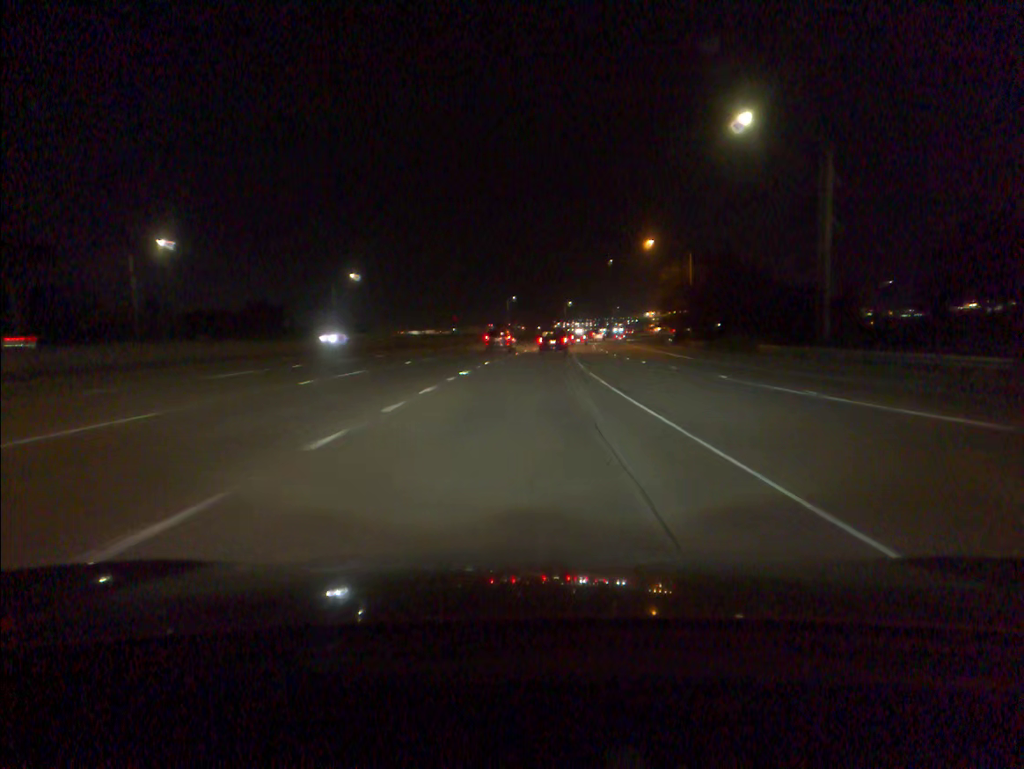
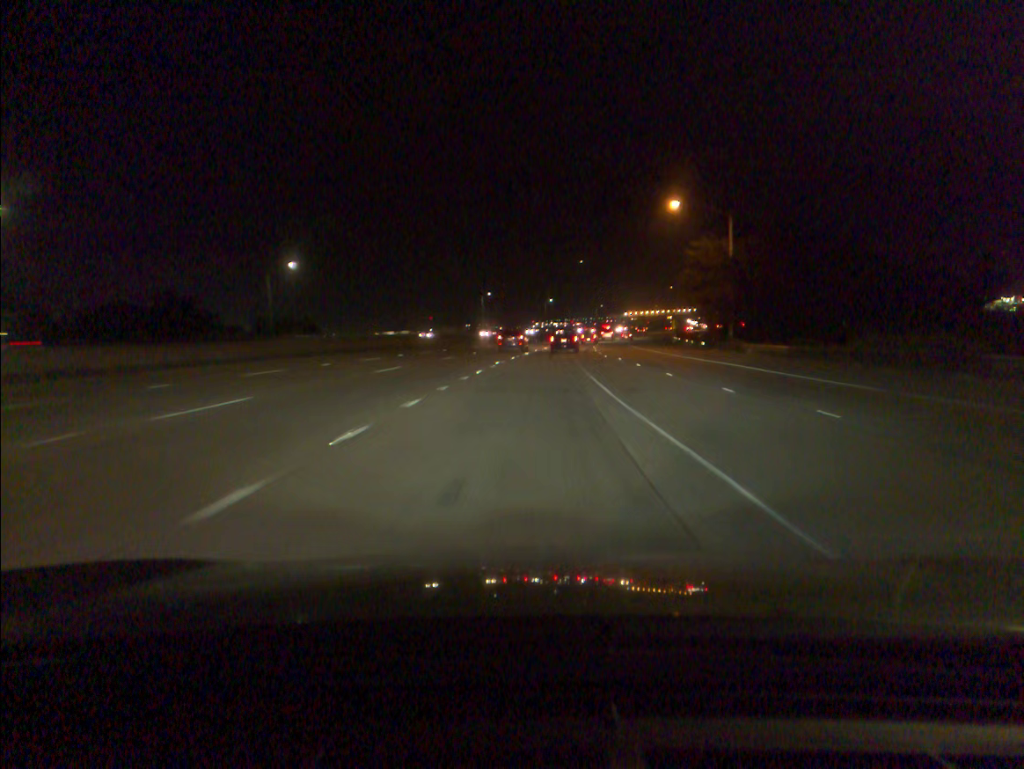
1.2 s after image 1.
(+0.4, +26.4) m; +2°
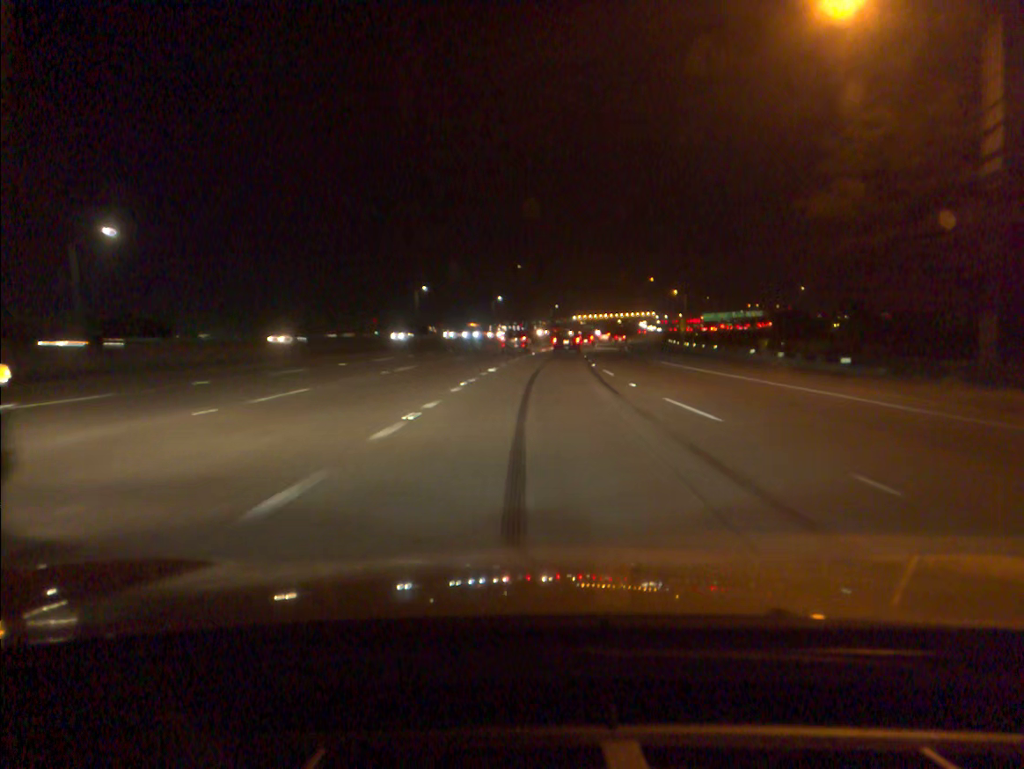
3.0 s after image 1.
(+1.2, +40.6) m; +4°
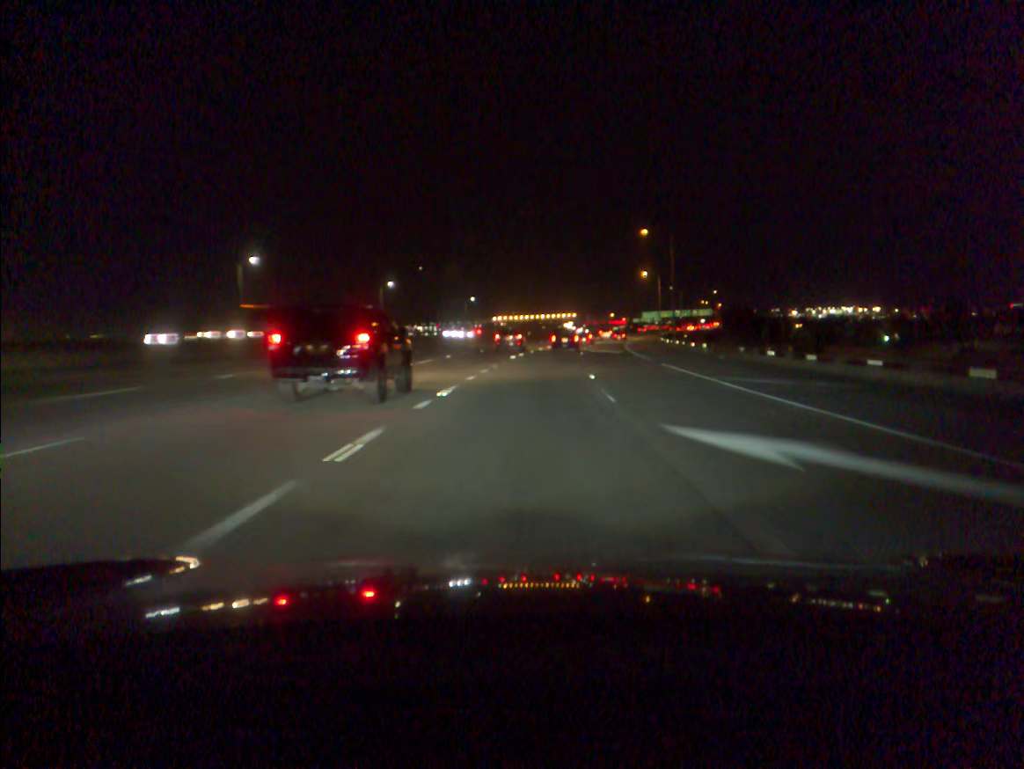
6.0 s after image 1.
(+4.0, +69.5) m; +6°
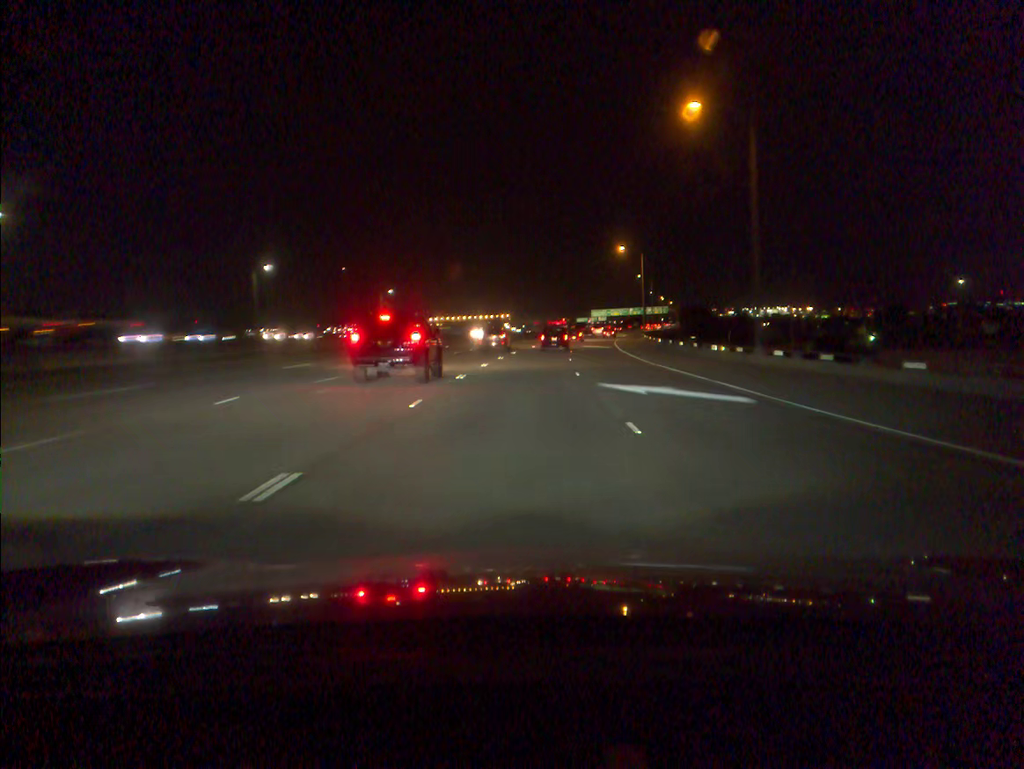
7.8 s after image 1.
(+1.5, +42.2) m; +5°
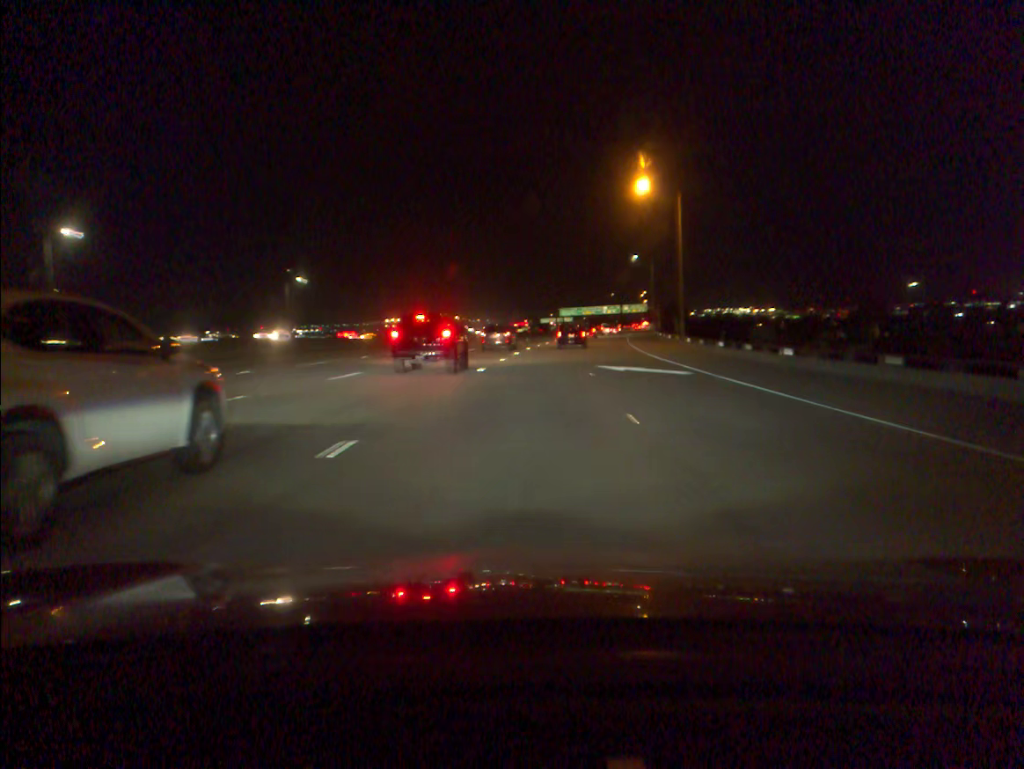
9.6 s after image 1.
(+1.0, +42.6) m; +3°
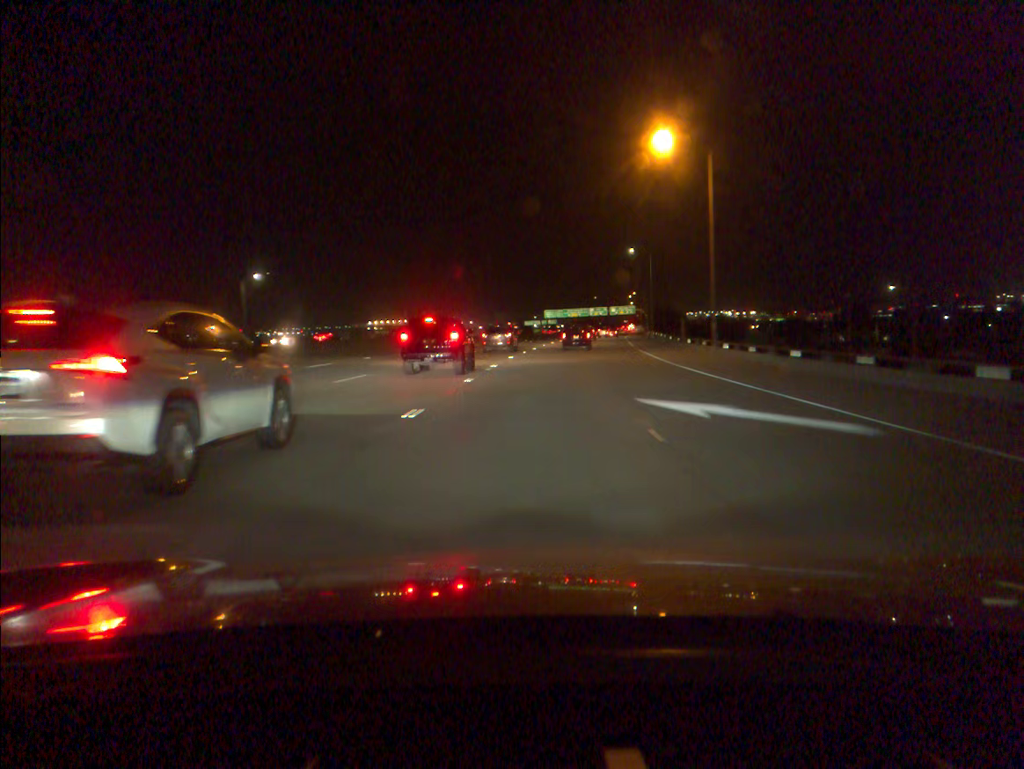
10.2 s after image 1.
(+0.1, +14.2) m; +1°
